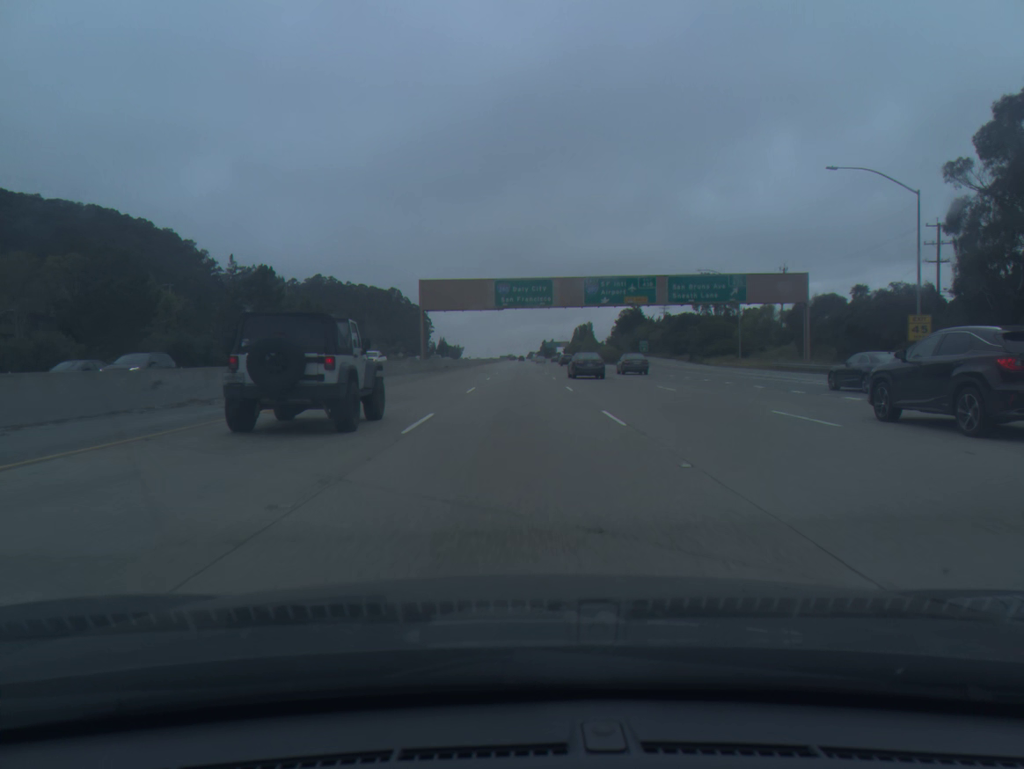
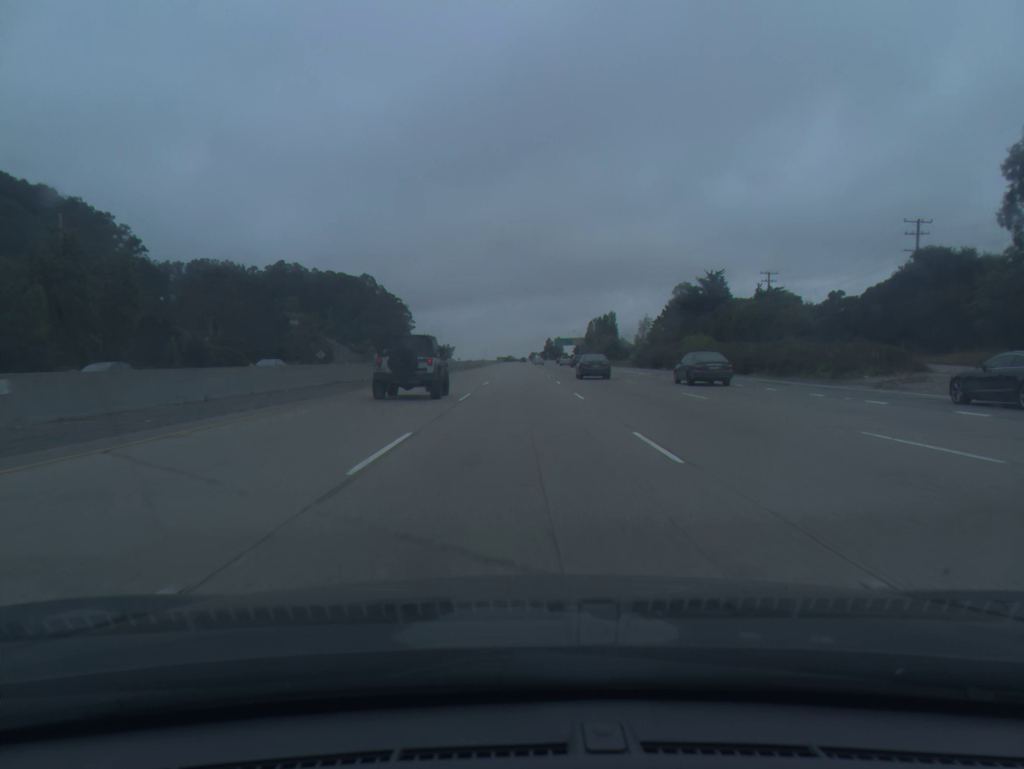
(+0.2, +92.1) m; 0°
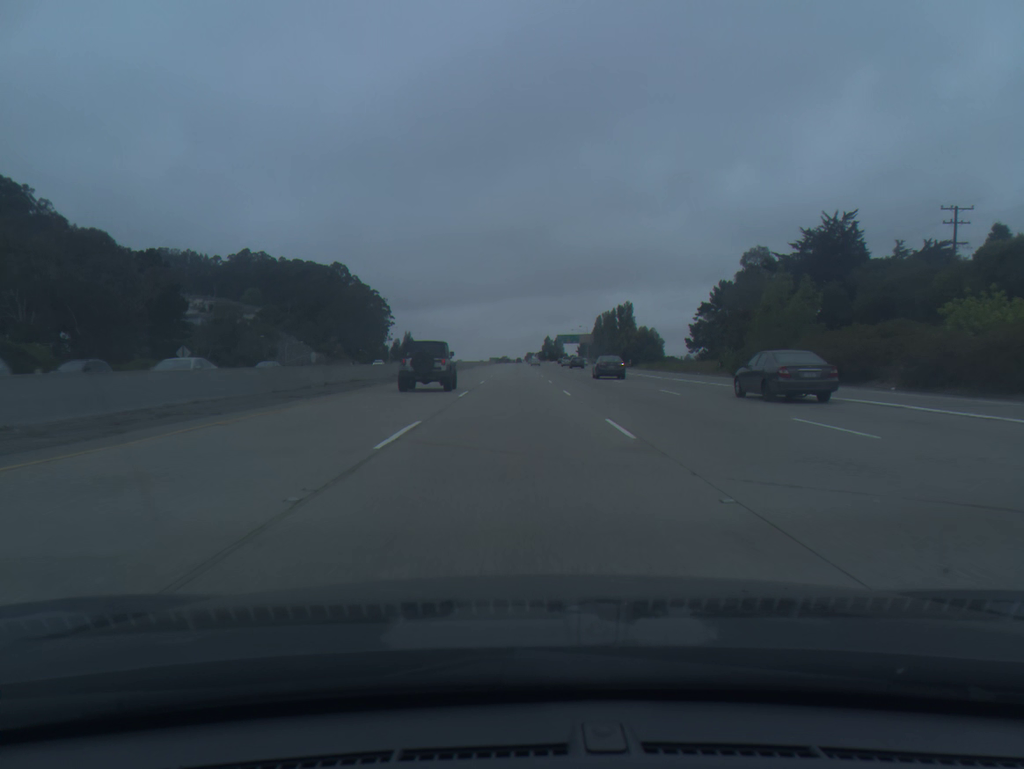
(+0.2, +55.7) m; 0°
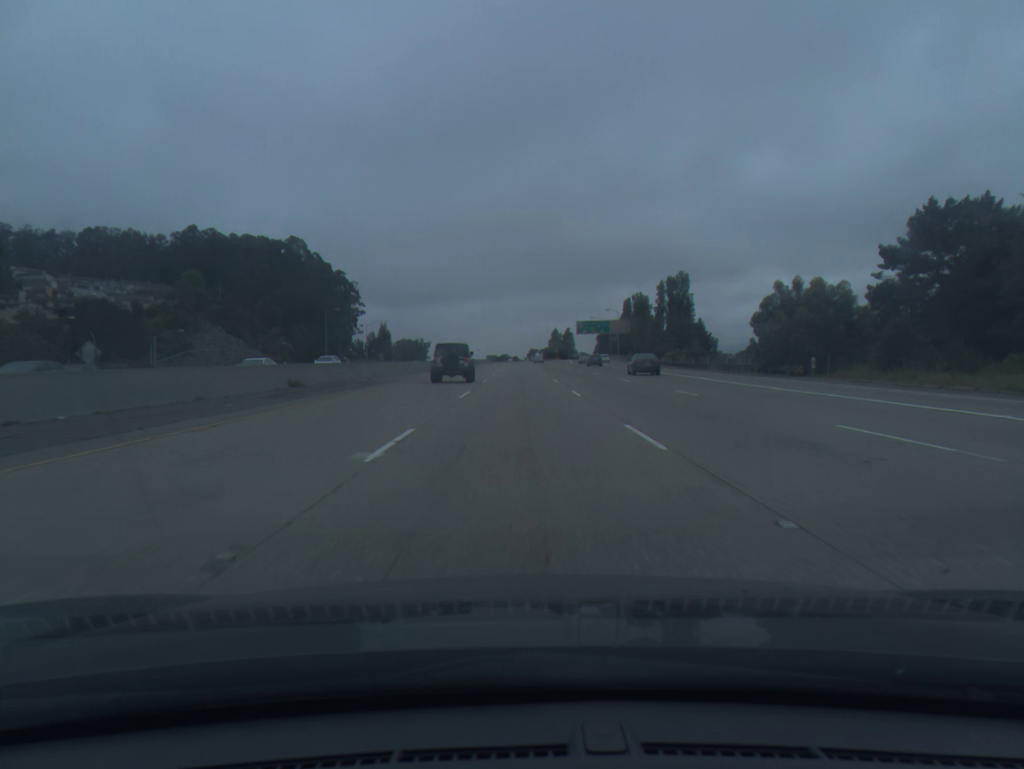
(-0.4, +74.6) m; 0°
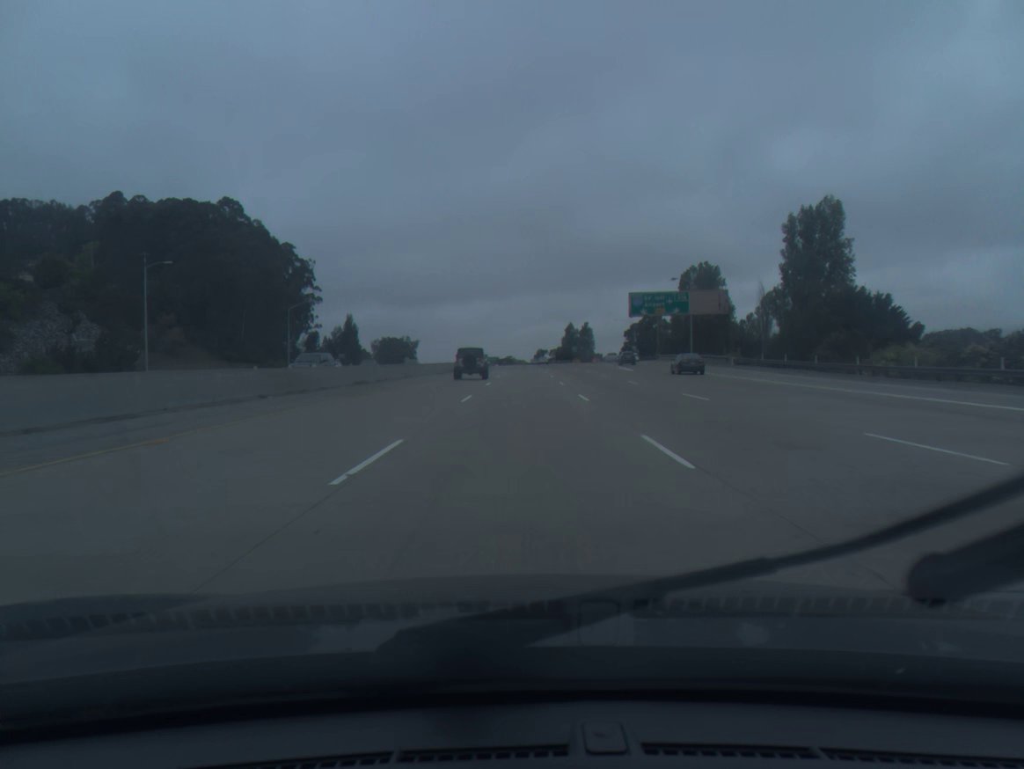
(-0.1, +74.7) m; 0°
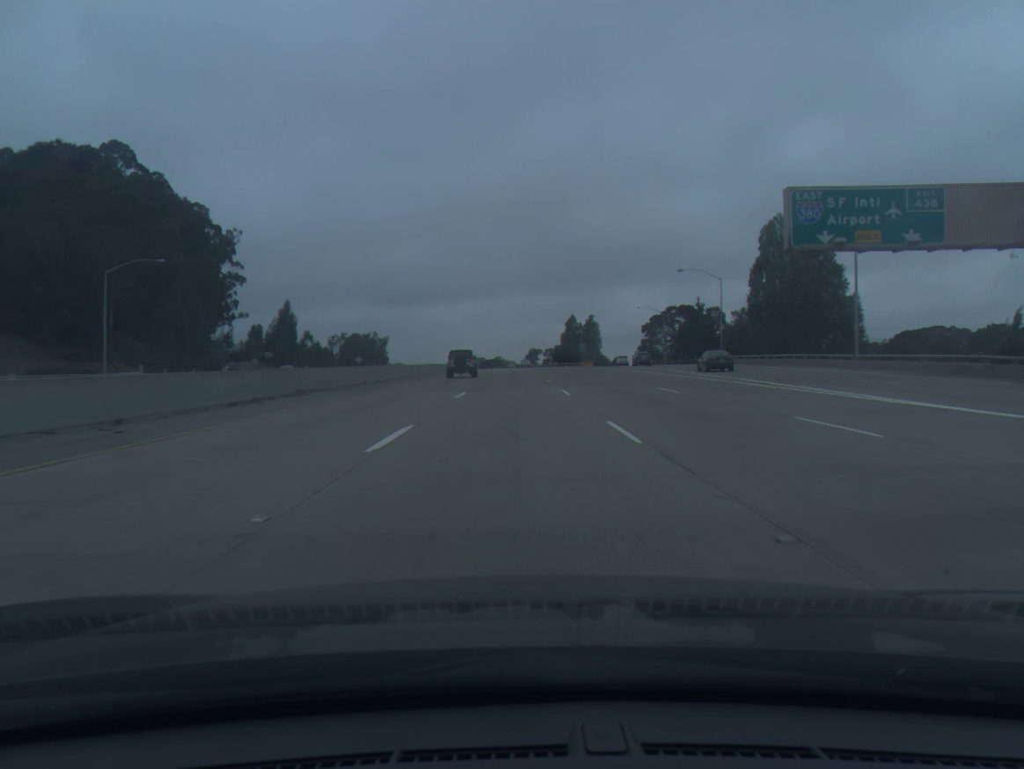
(+0.4, +56.0) m; +1°
